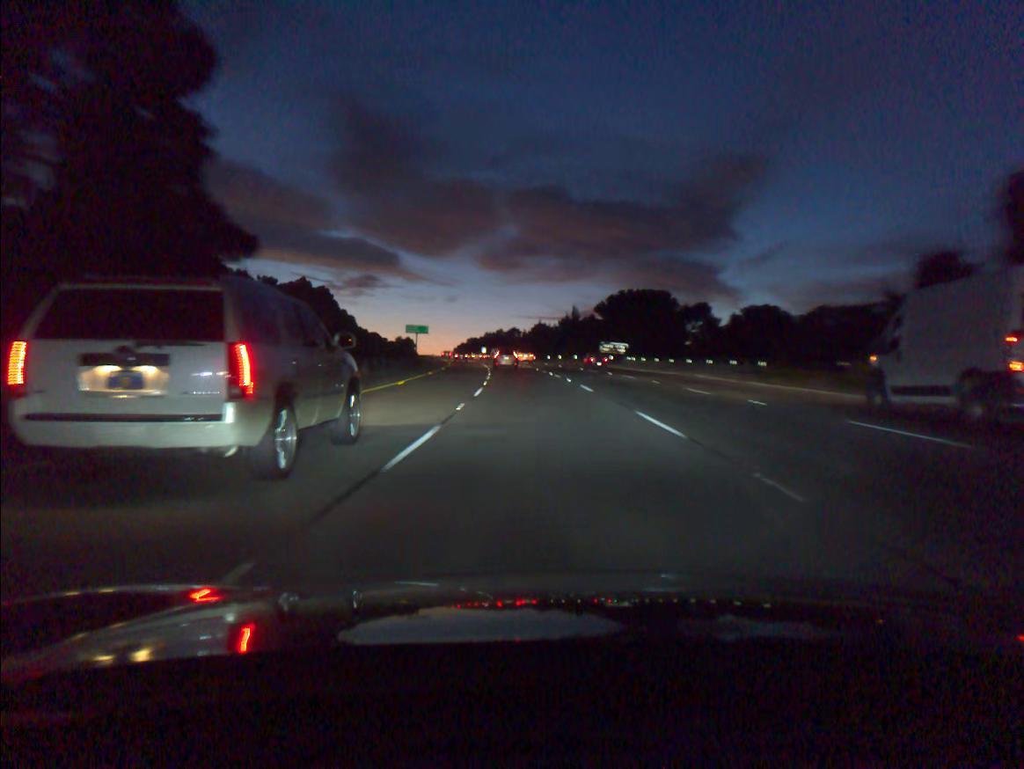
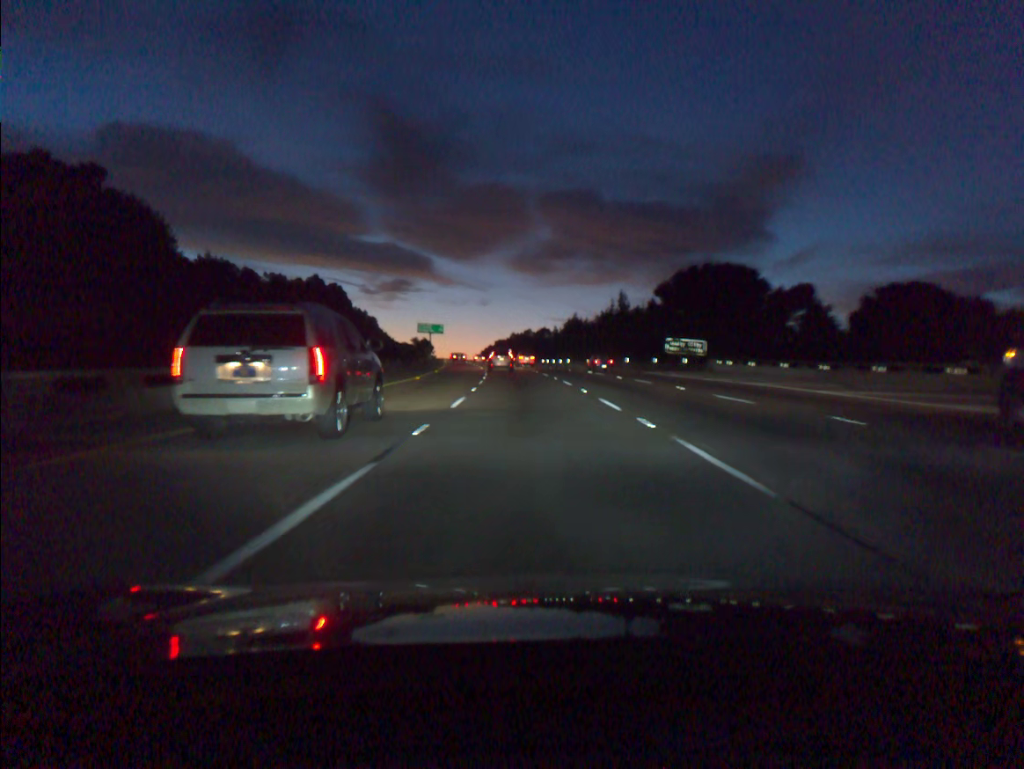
(-0.6, +34.1) m; -2°
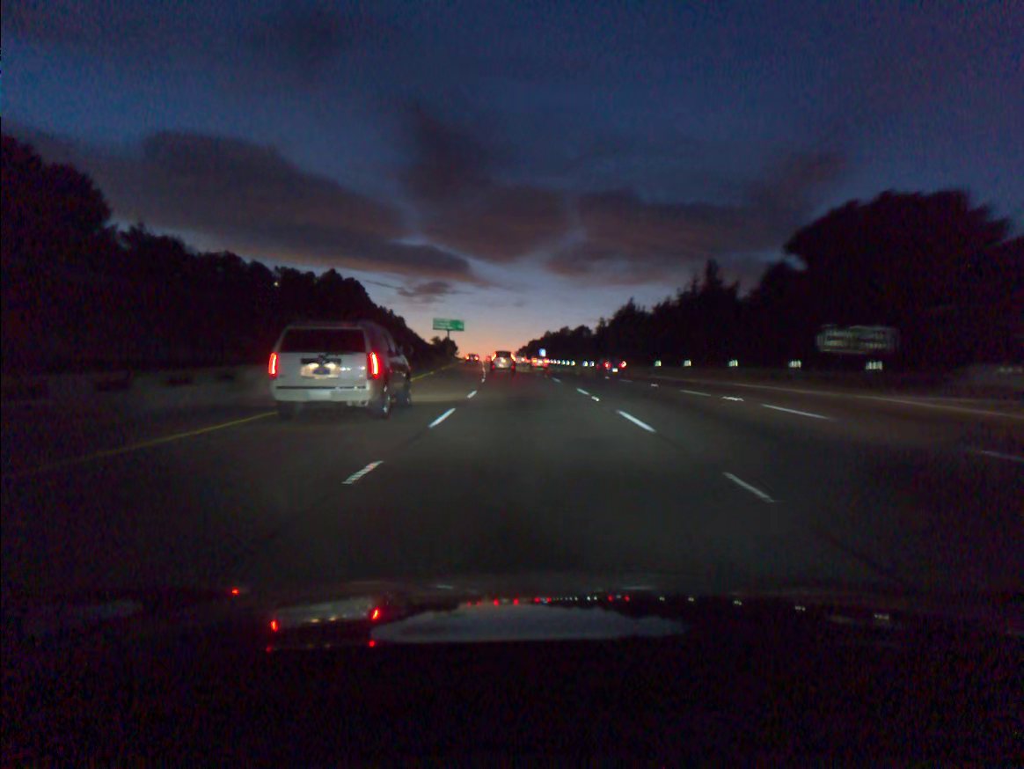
(-0.7, +33.7) m; -3°
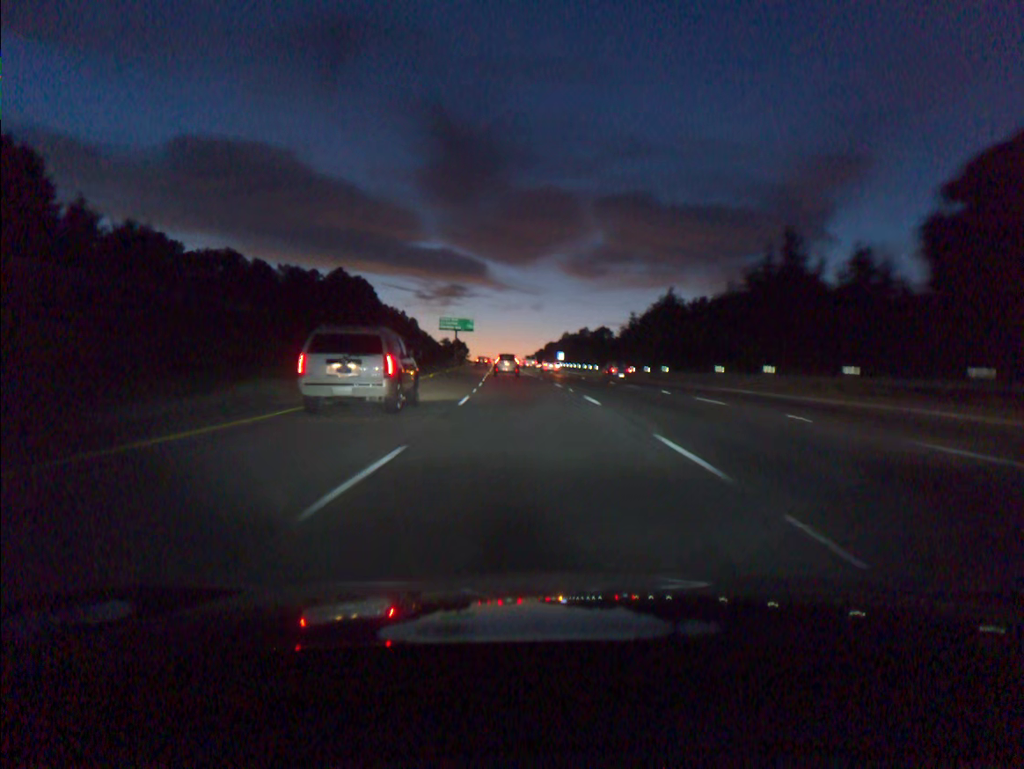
(-0.2, +16.7) m; -1°
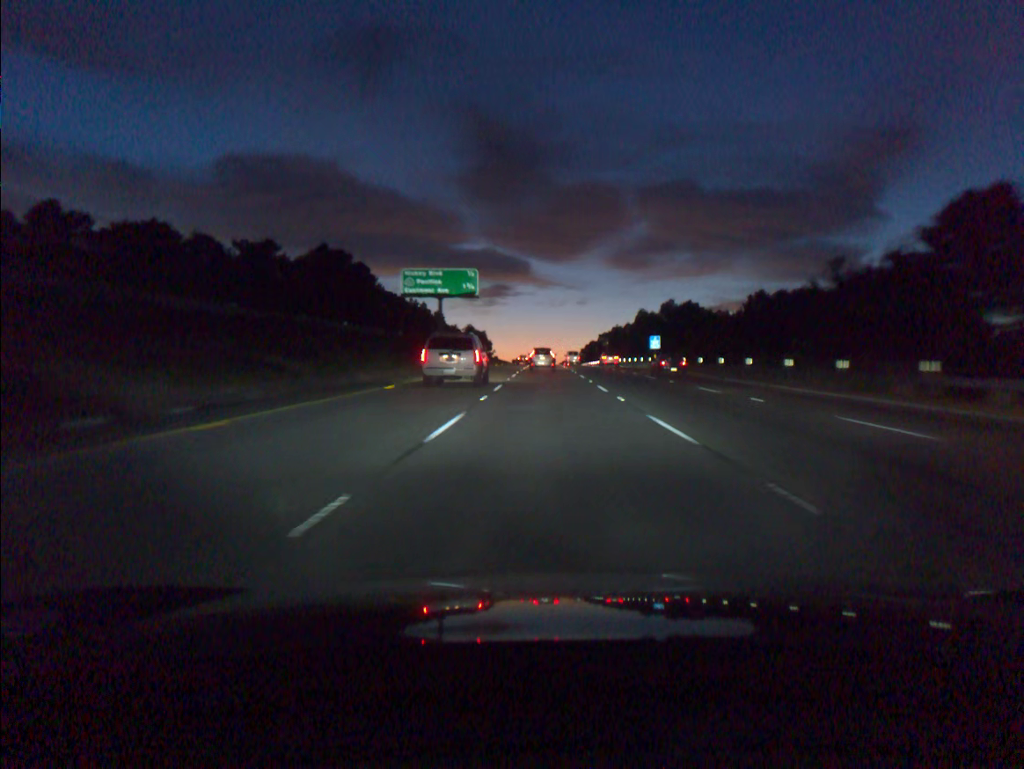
(-3.6, +82.8) m; -3°
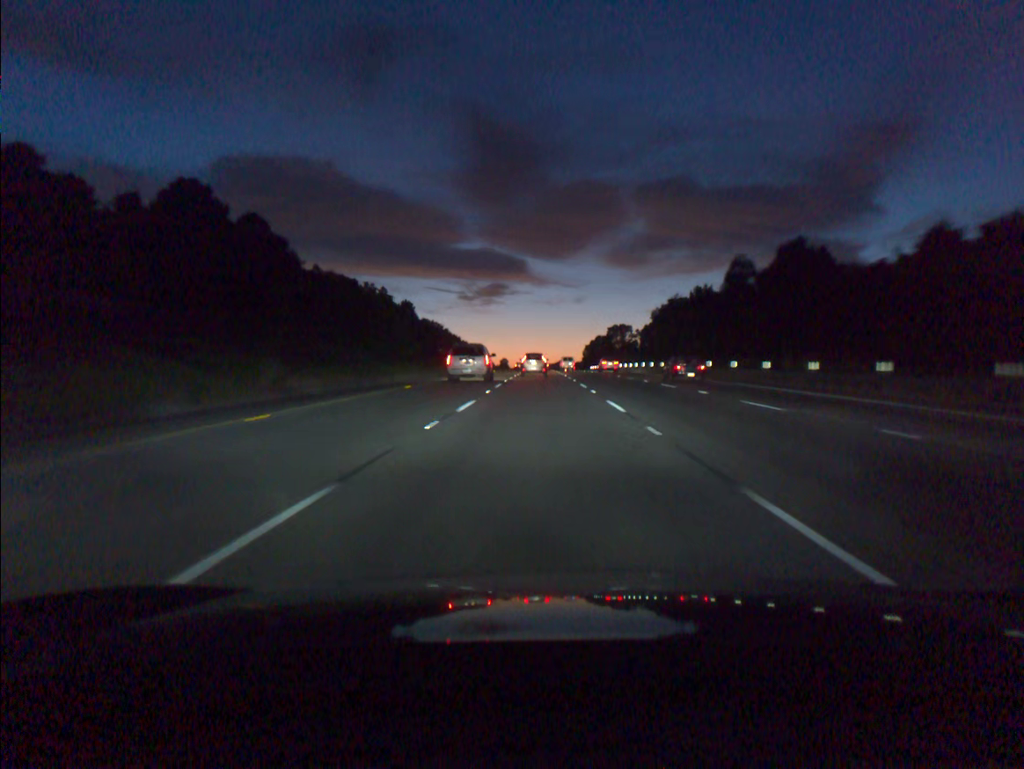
(+0.5, +81.4) m; 0°
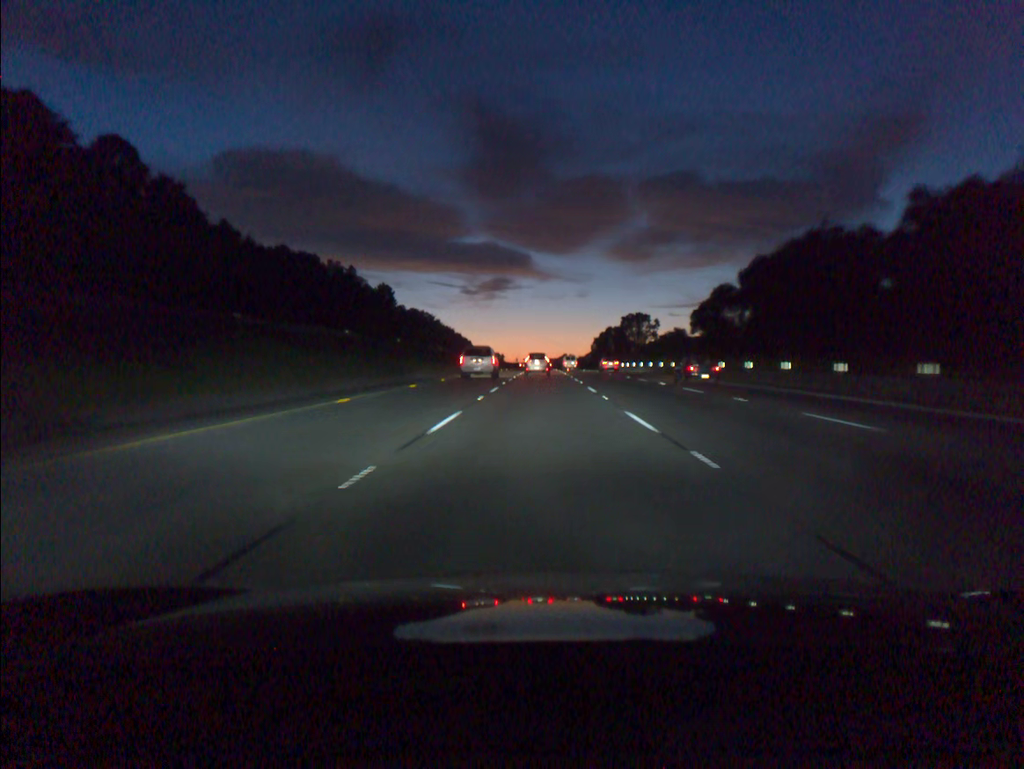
(-0.1, +48.4) m; 0°
